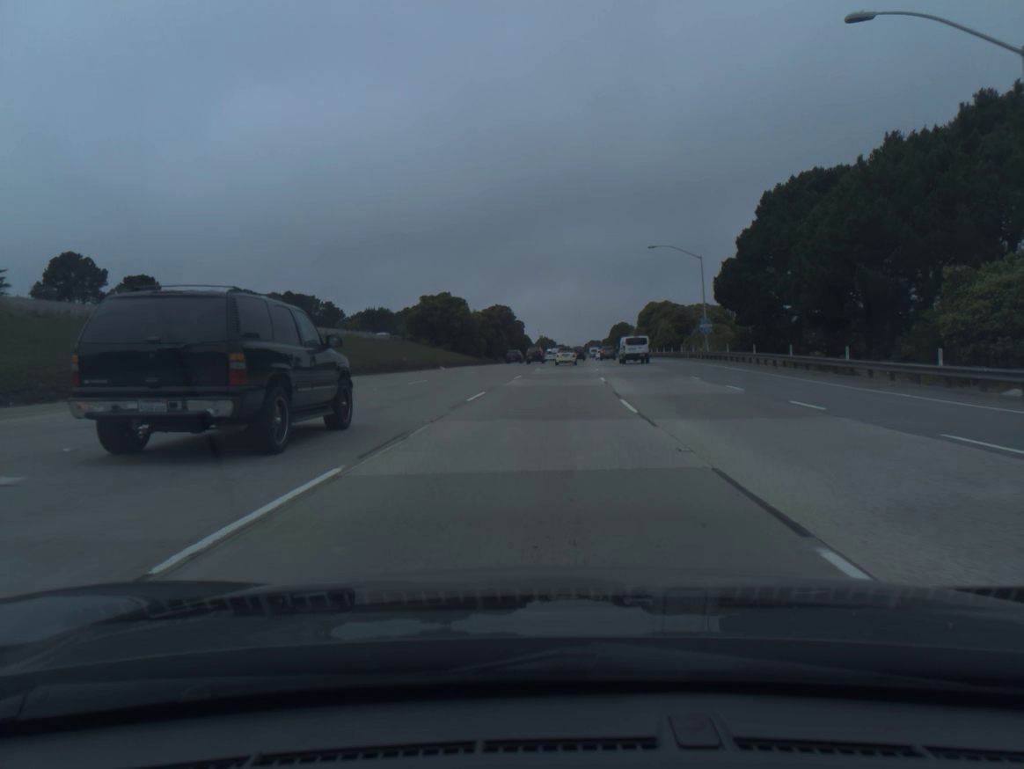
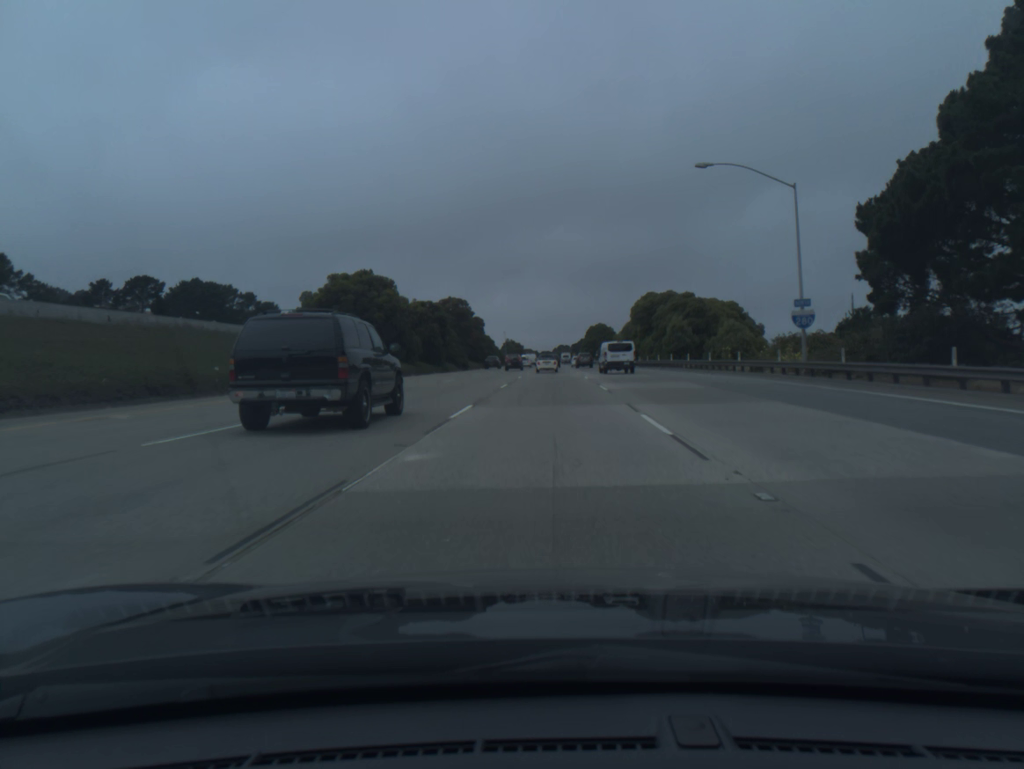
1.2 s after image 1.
(+0.8, +33.0) m; +2°
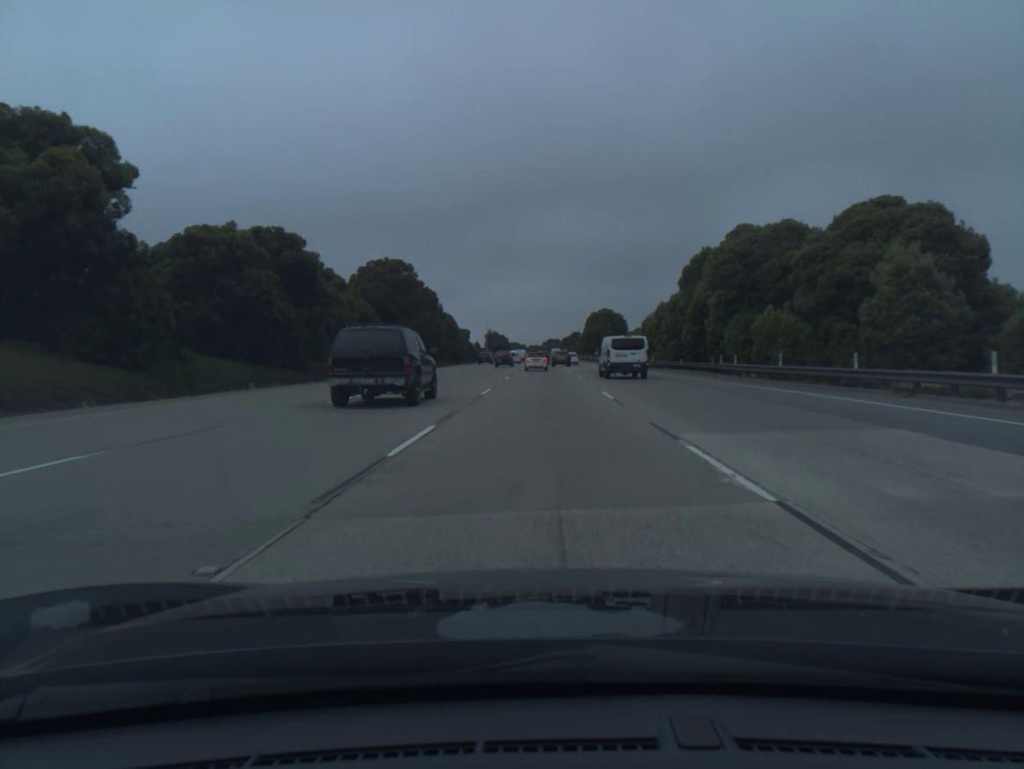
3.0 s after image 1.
(+0.6, +49.1) m; +1°
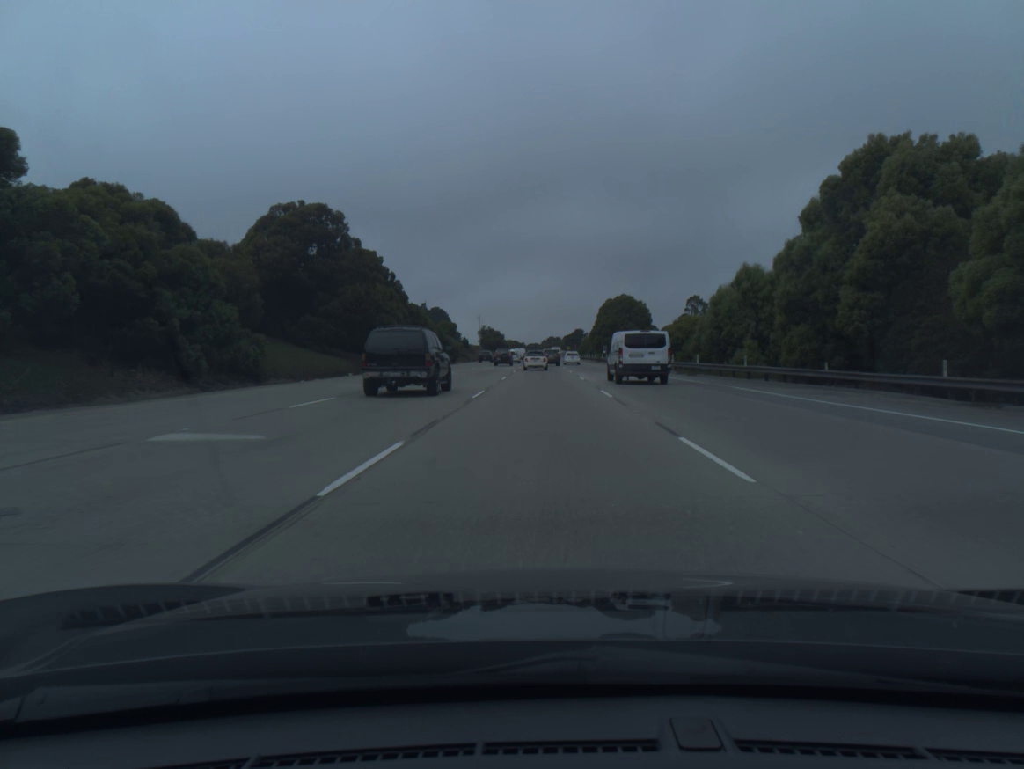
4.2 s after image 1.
(0.0, +32.1) m; 0°
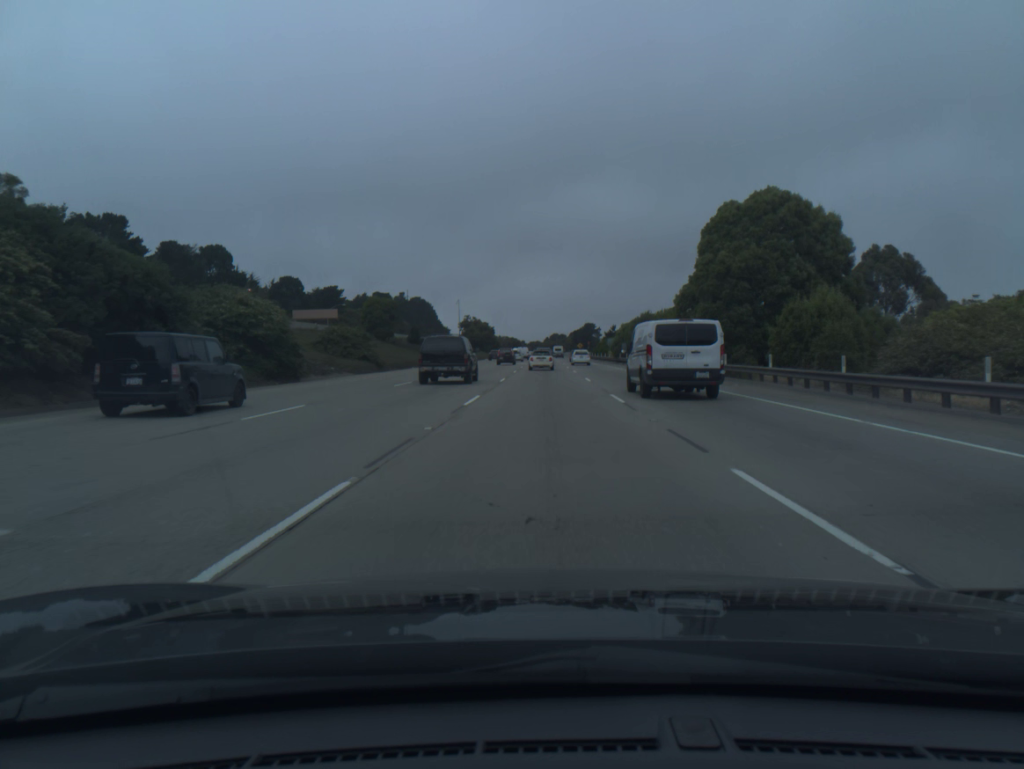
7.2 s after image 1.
(-0.2, +76.1) m; 0°
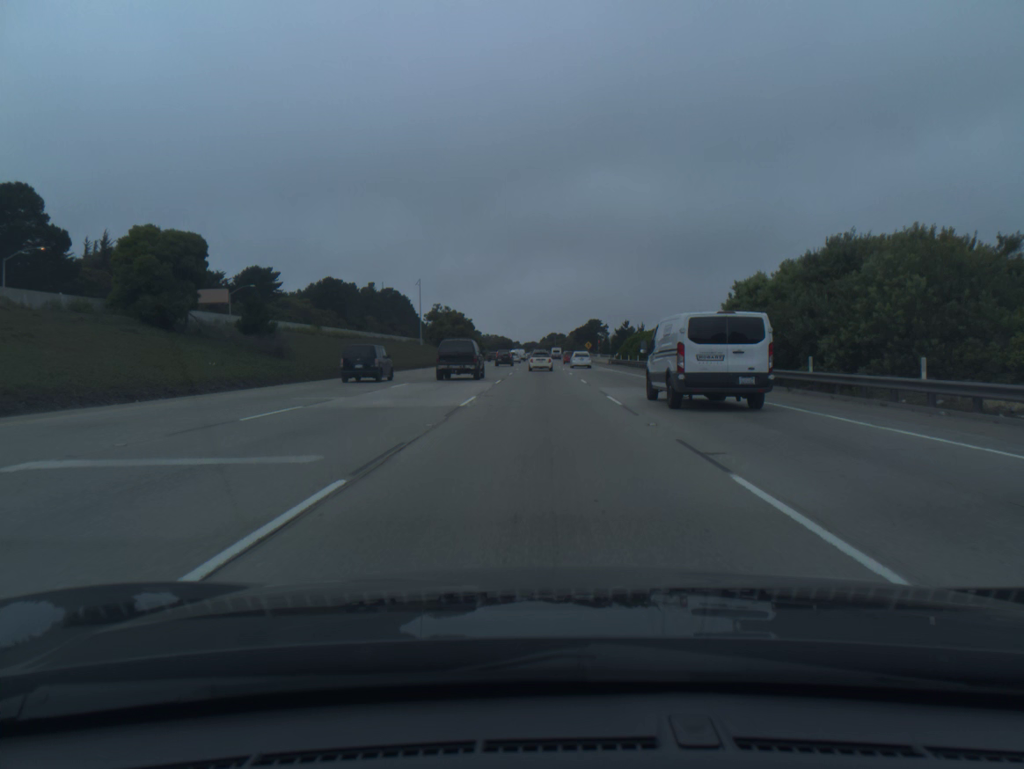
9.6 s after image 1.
(+0.1, +58.7) m; 0°
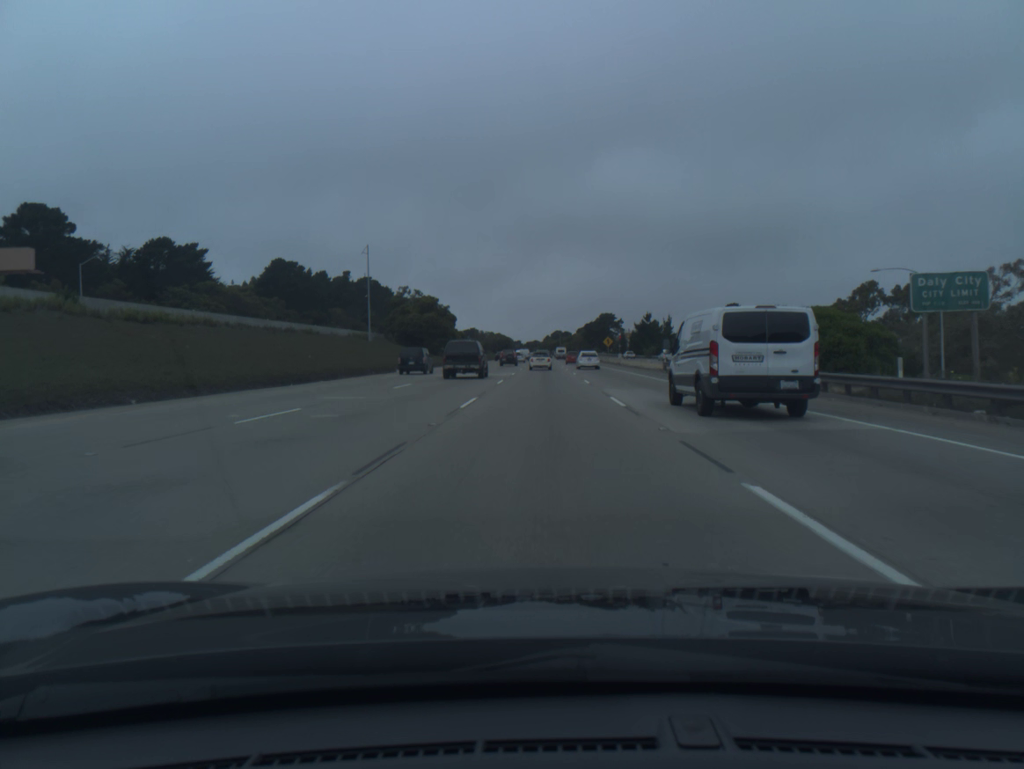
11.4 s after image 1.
(-0.1, +44.2) m; 0°
